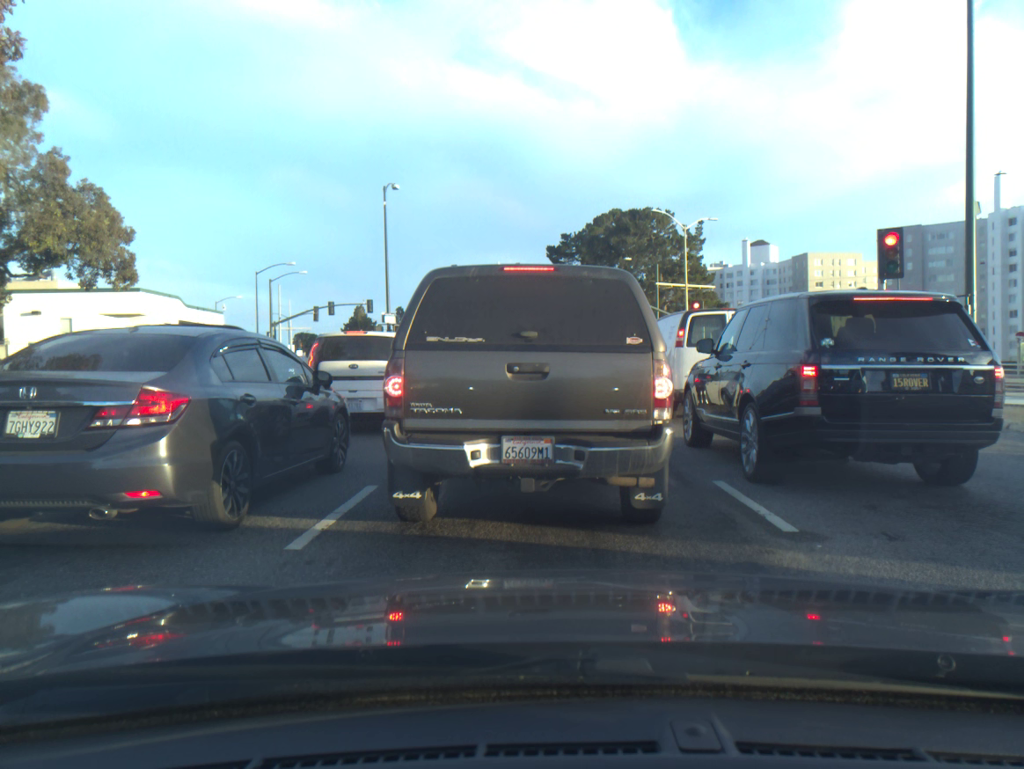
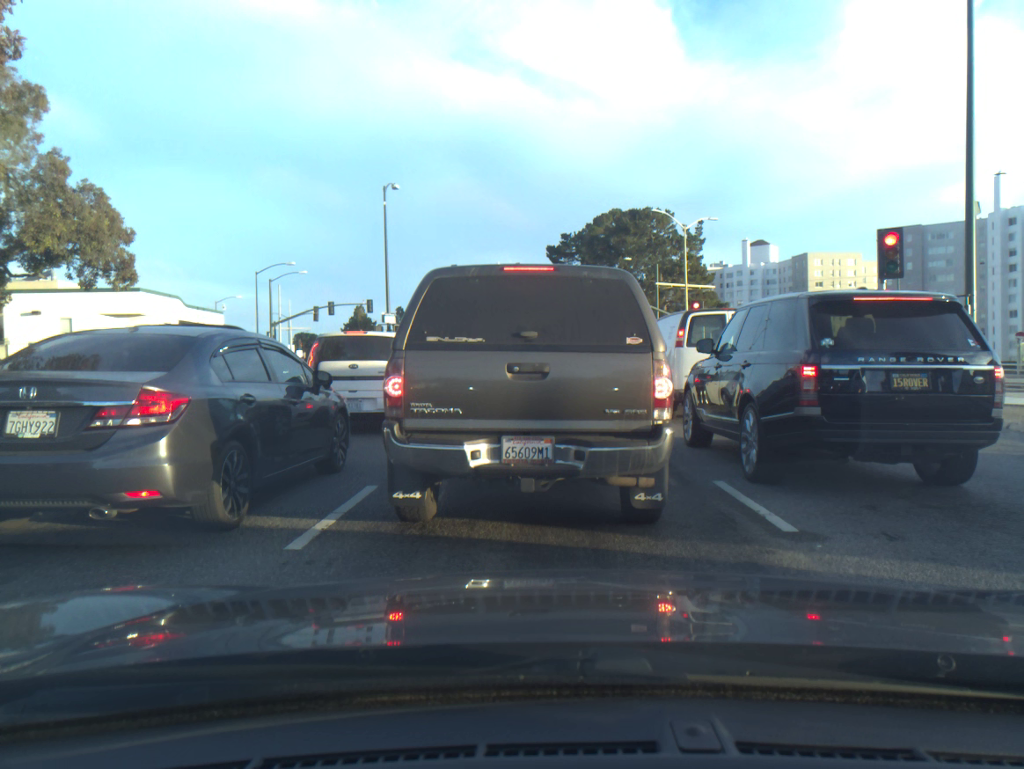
(0.0, 0.0) m; 0°
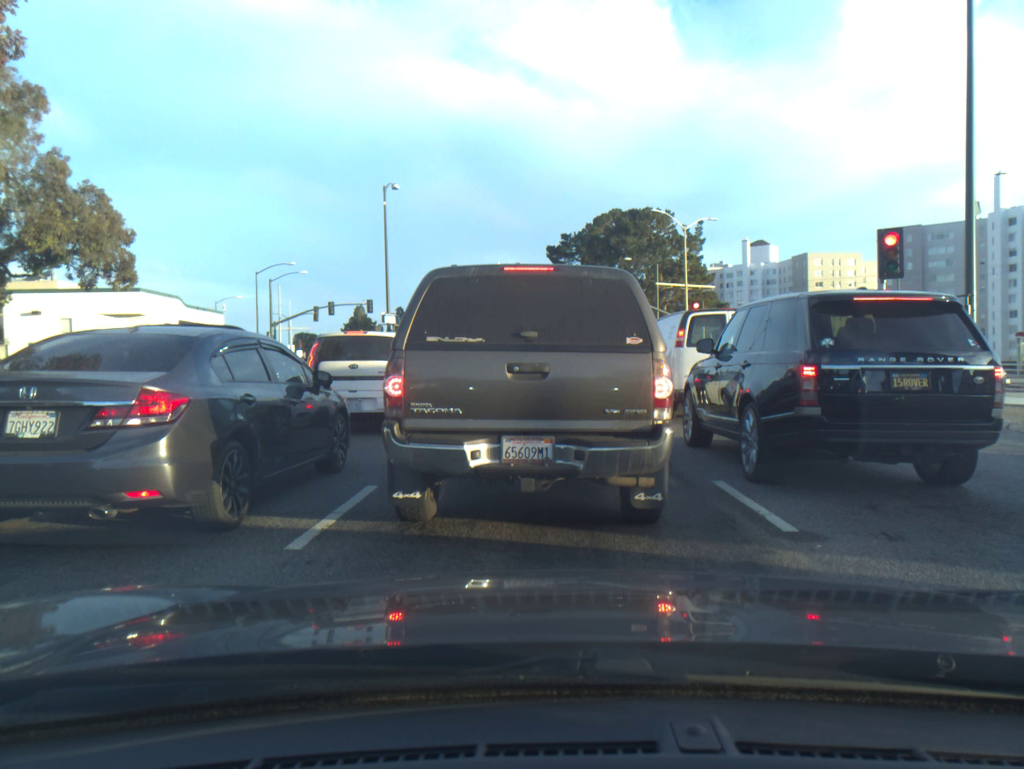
(0.0, 0.0) m; 0°
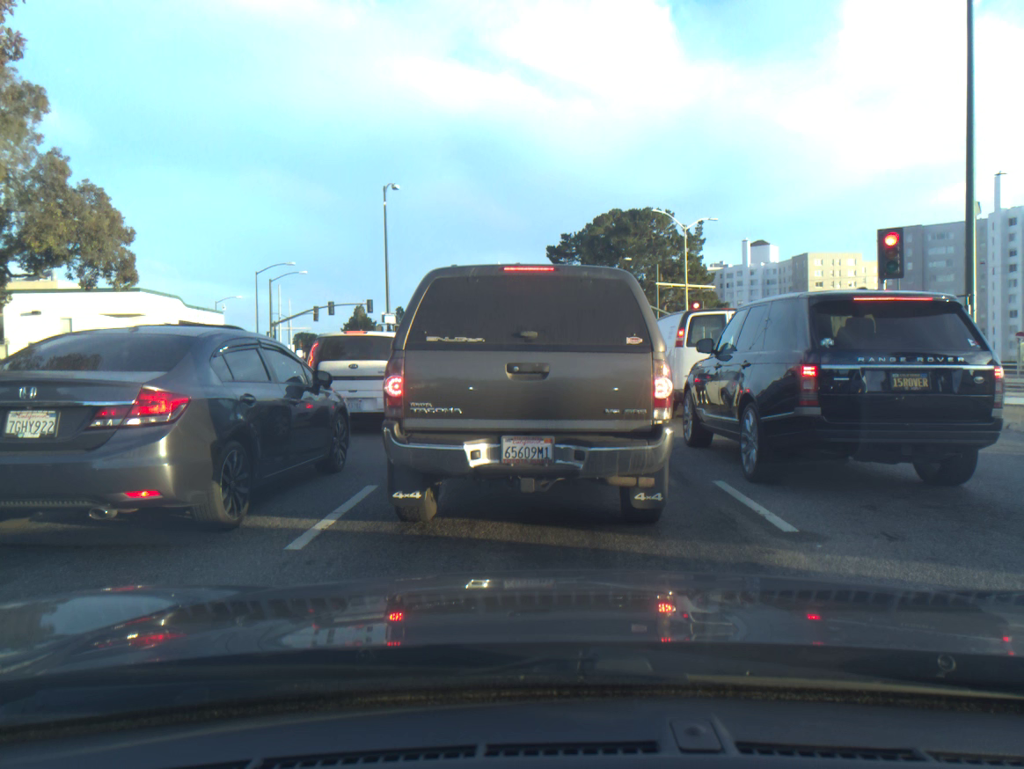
(0.0, 0.0) m; 0°
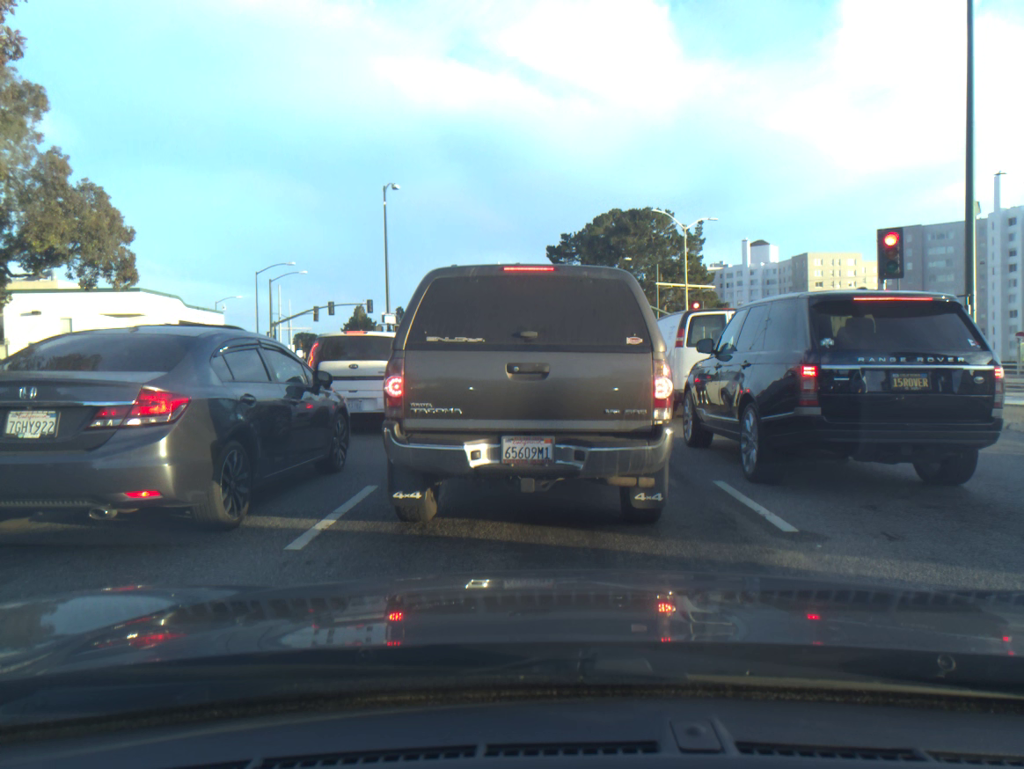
(-0.1, 0.0) m; 0°
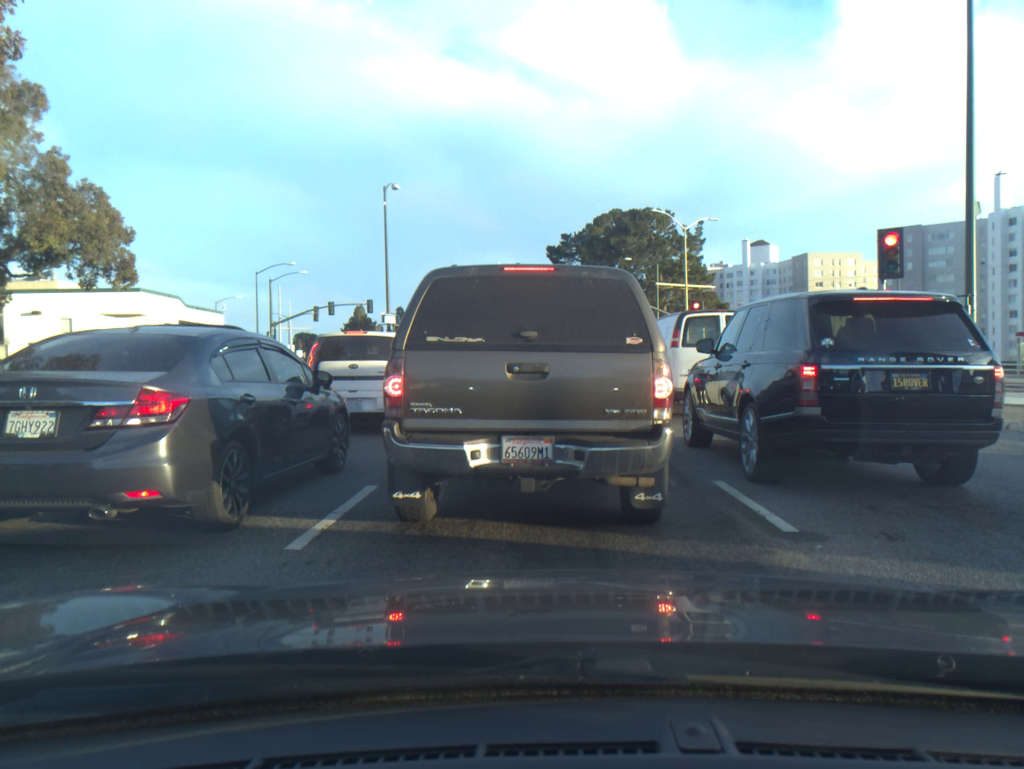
(-0.1, 0.0) m; 0°
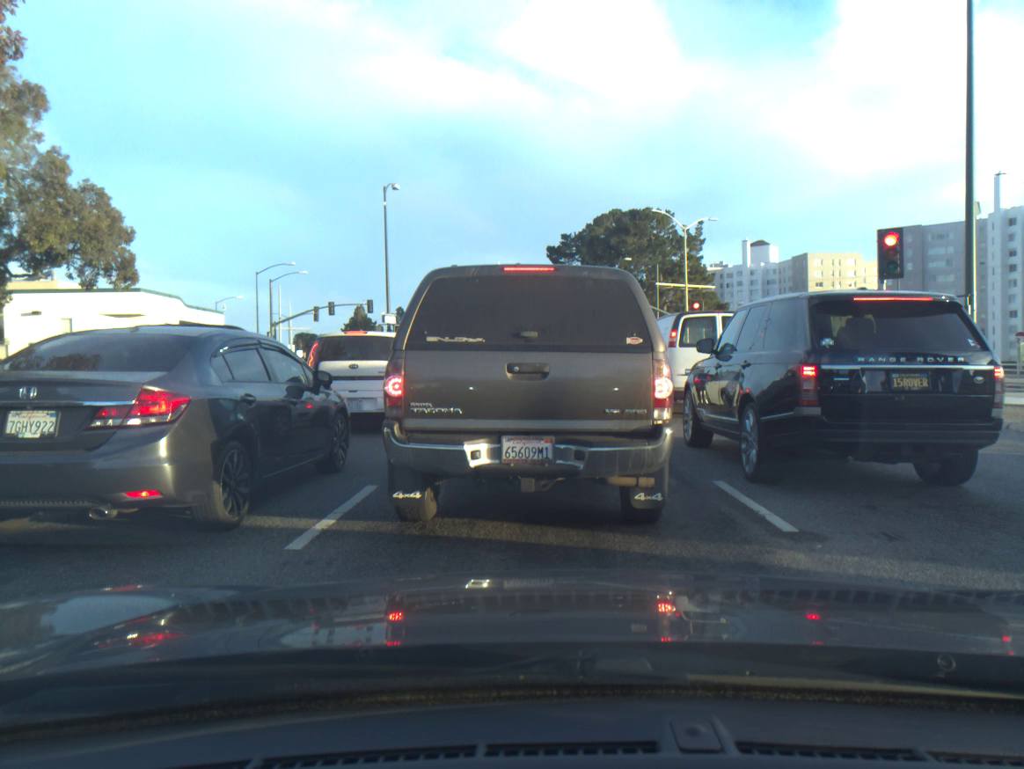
(0.0, 0.0) m; 0°
